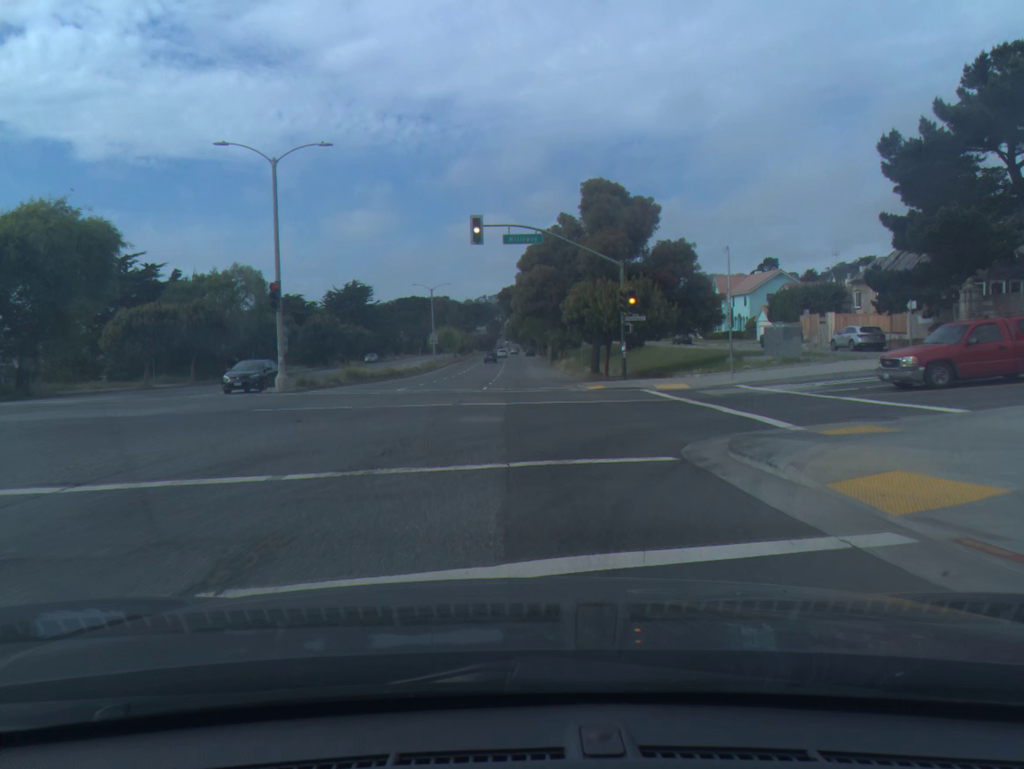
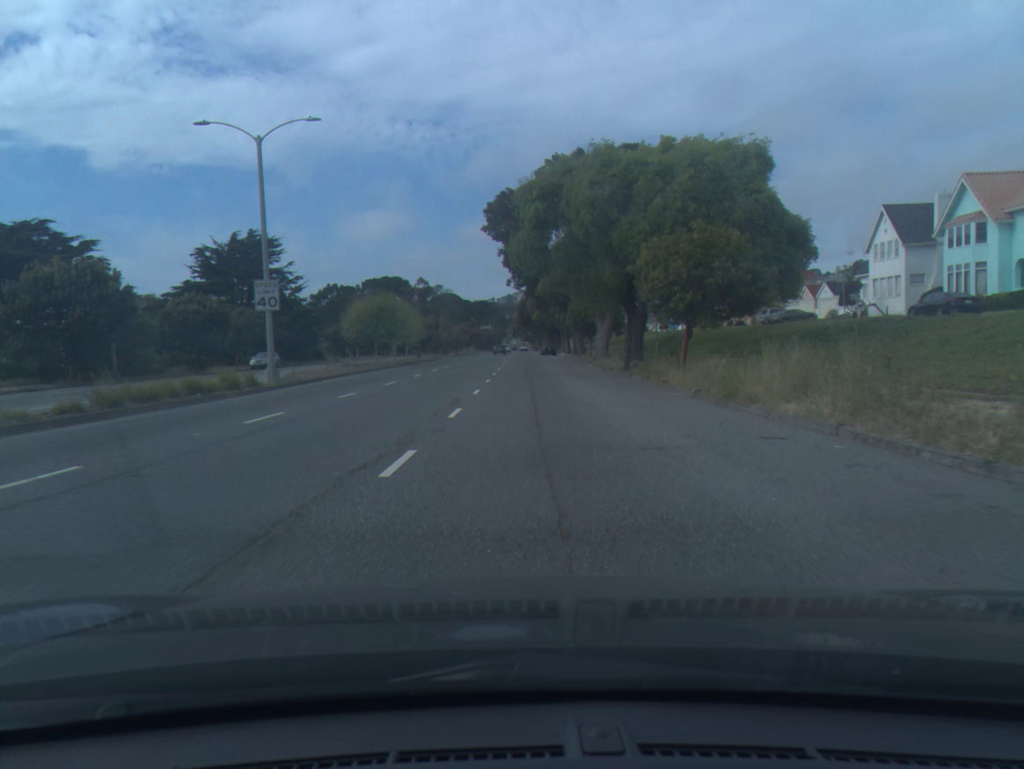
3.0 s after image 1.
(-0.1, +63.6) m; 0°
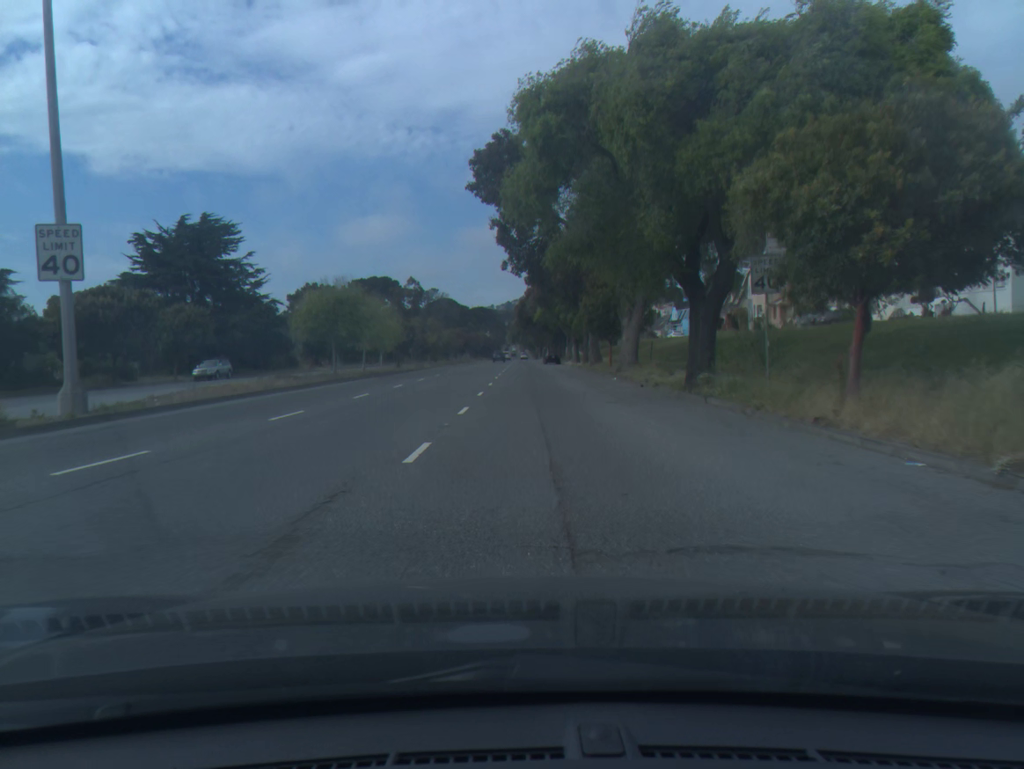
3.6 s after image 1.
(0.0, +13.1) m; 0°
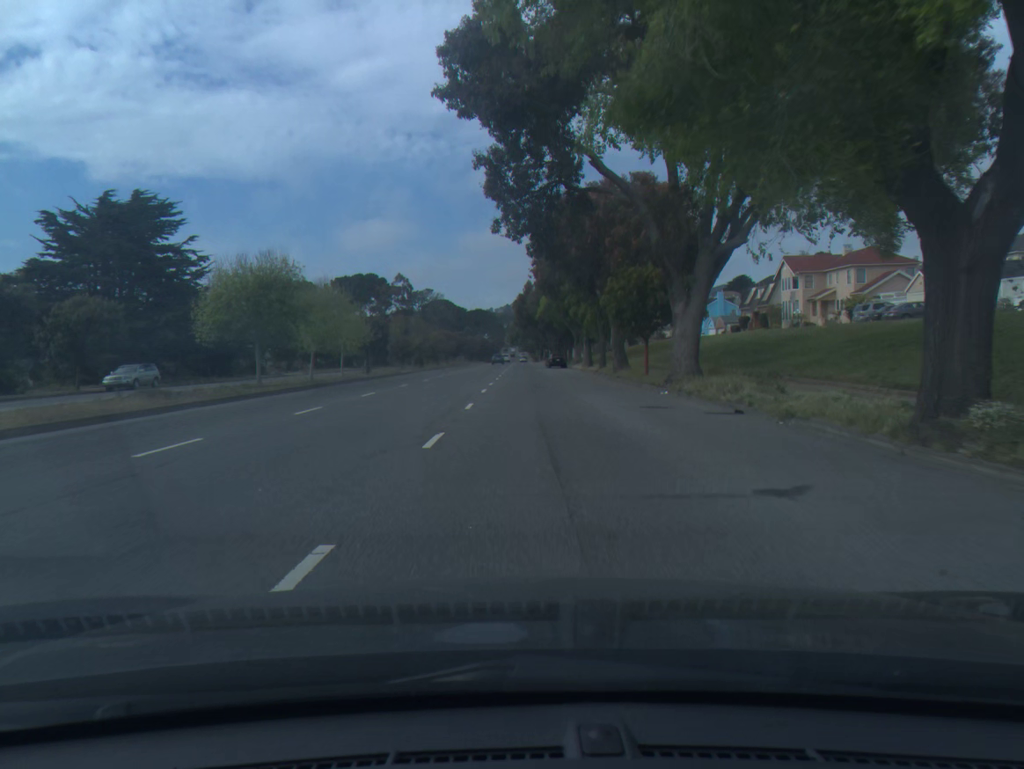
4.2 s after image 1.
(0.0, +13.2) m; 0°
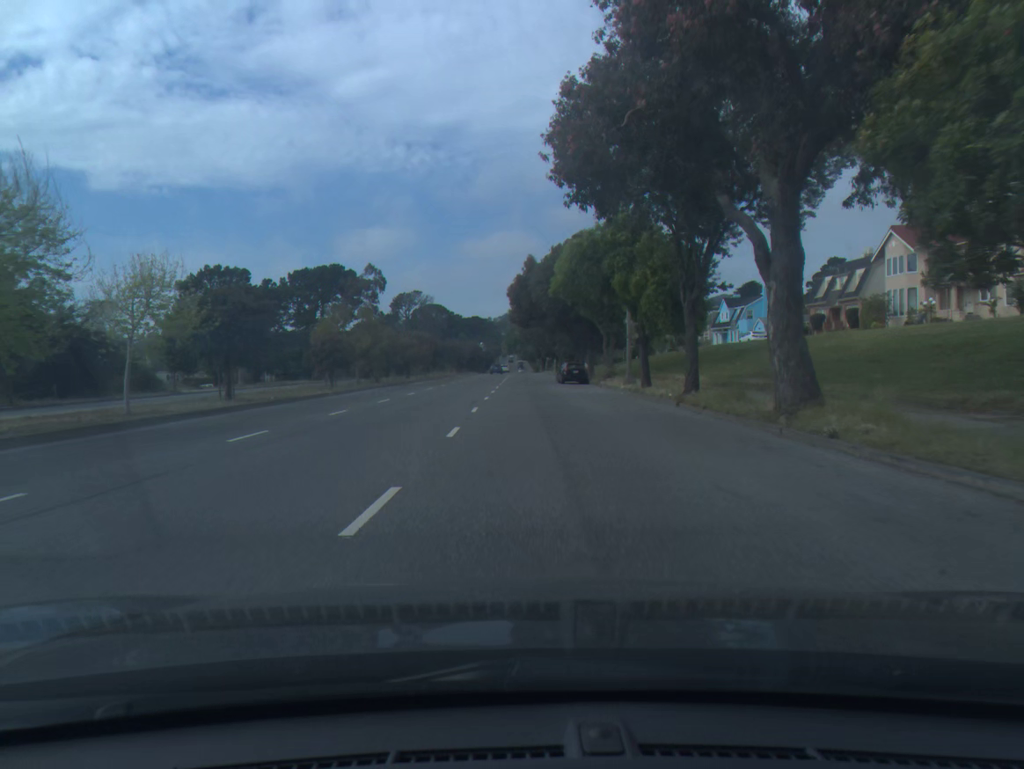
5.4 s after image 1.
(+0.1, +26.1) m; 0°
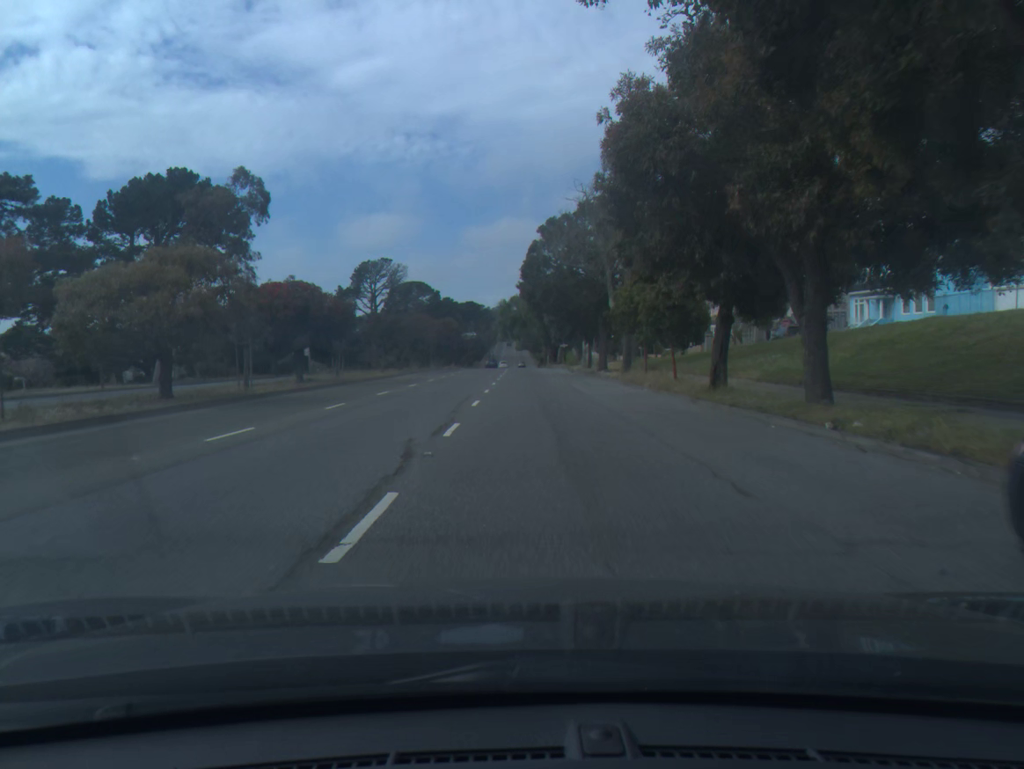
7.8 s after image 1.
(-0.1, +51.6) m; 0°
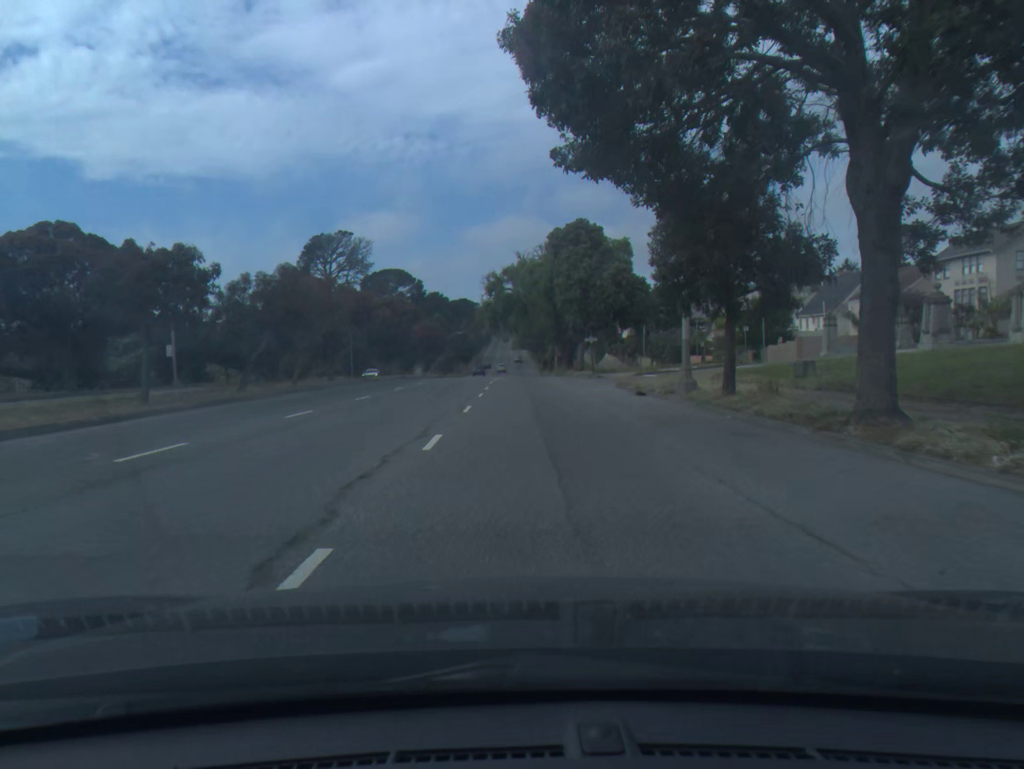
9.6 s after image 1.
(+0.1, +38.9) m; 0°
